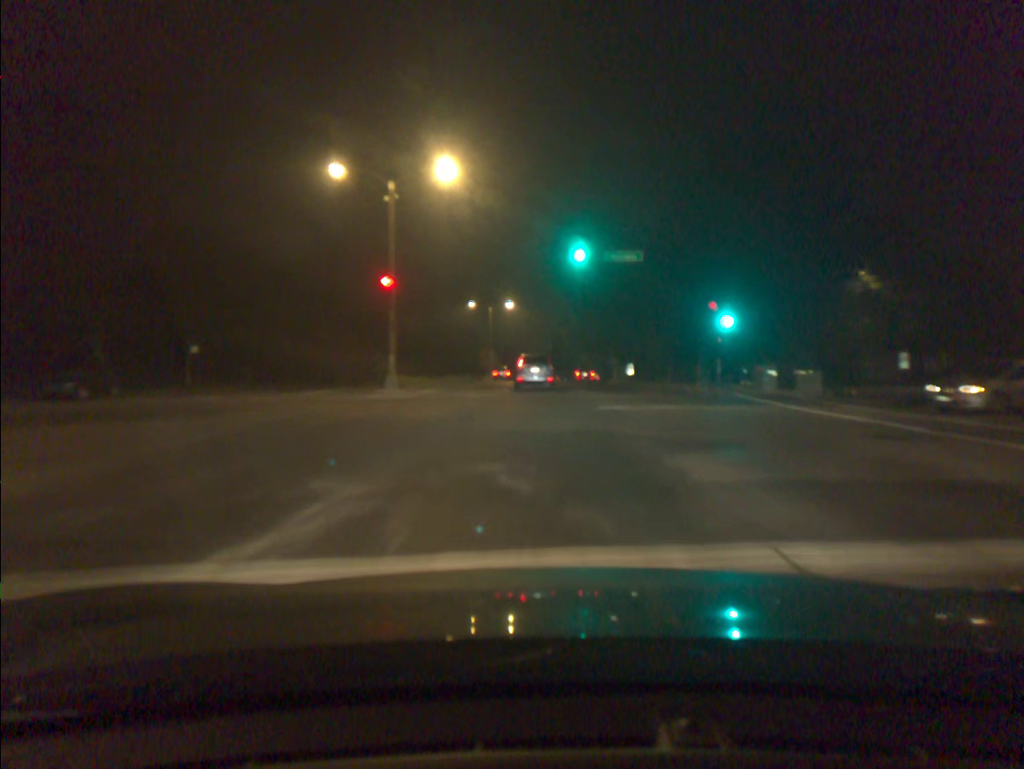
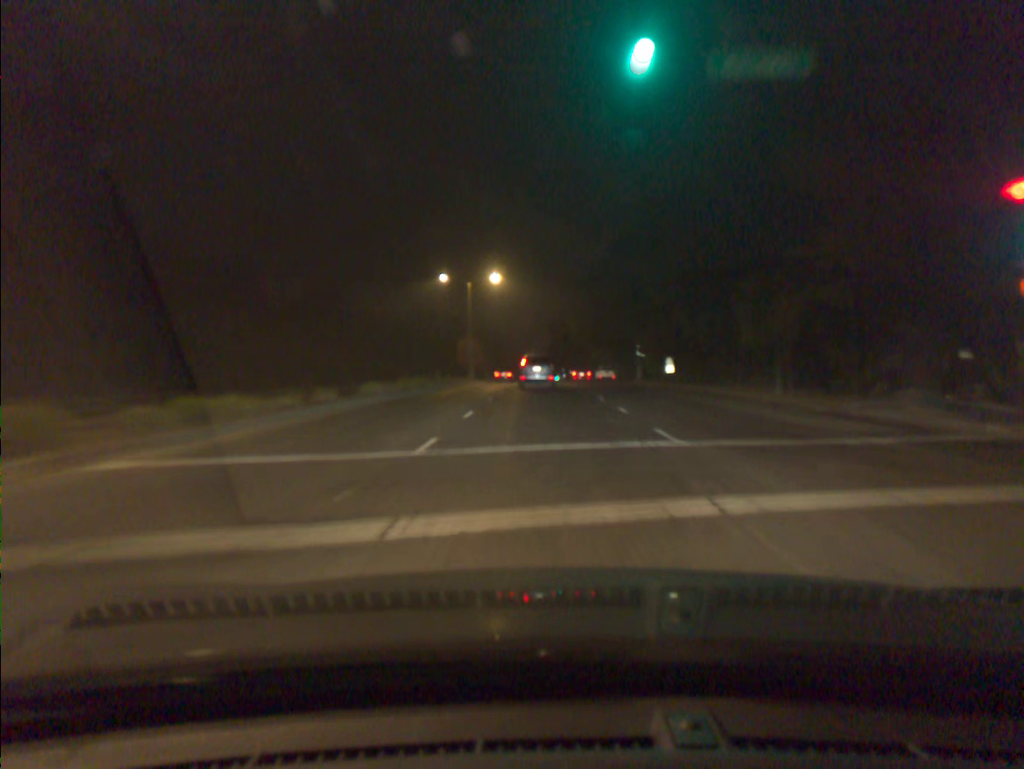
(+0.1, +23.9) m; 0°
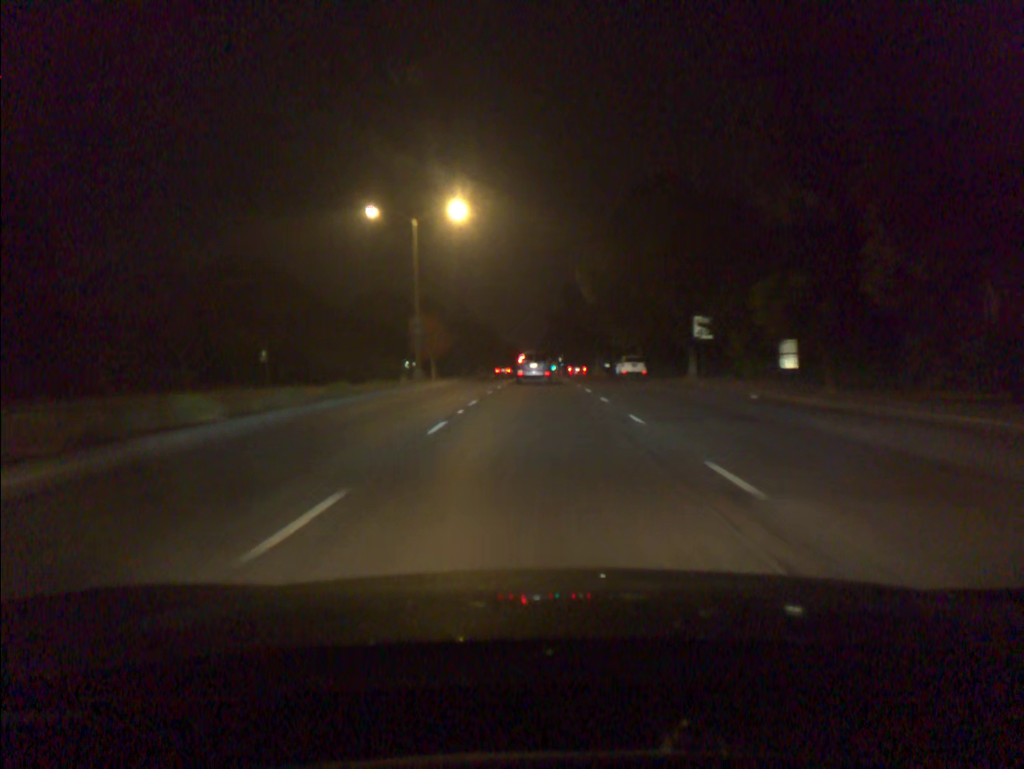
(+0.1, +25.6) m; 0°
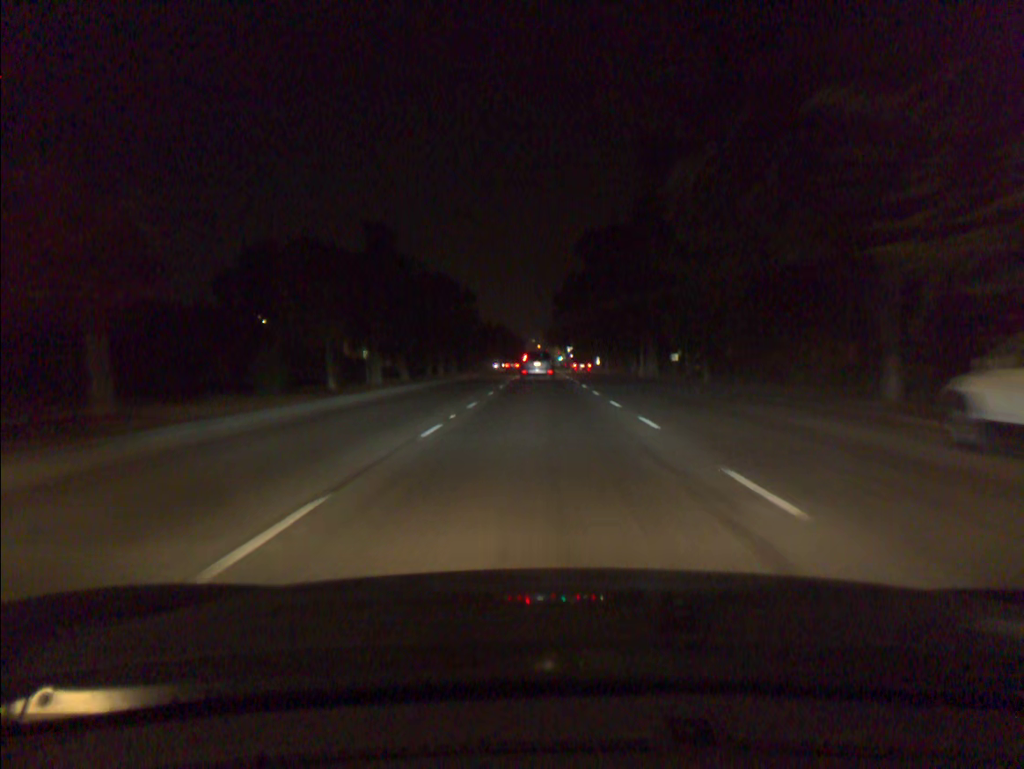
(-0.1, +44.9) m; 0°
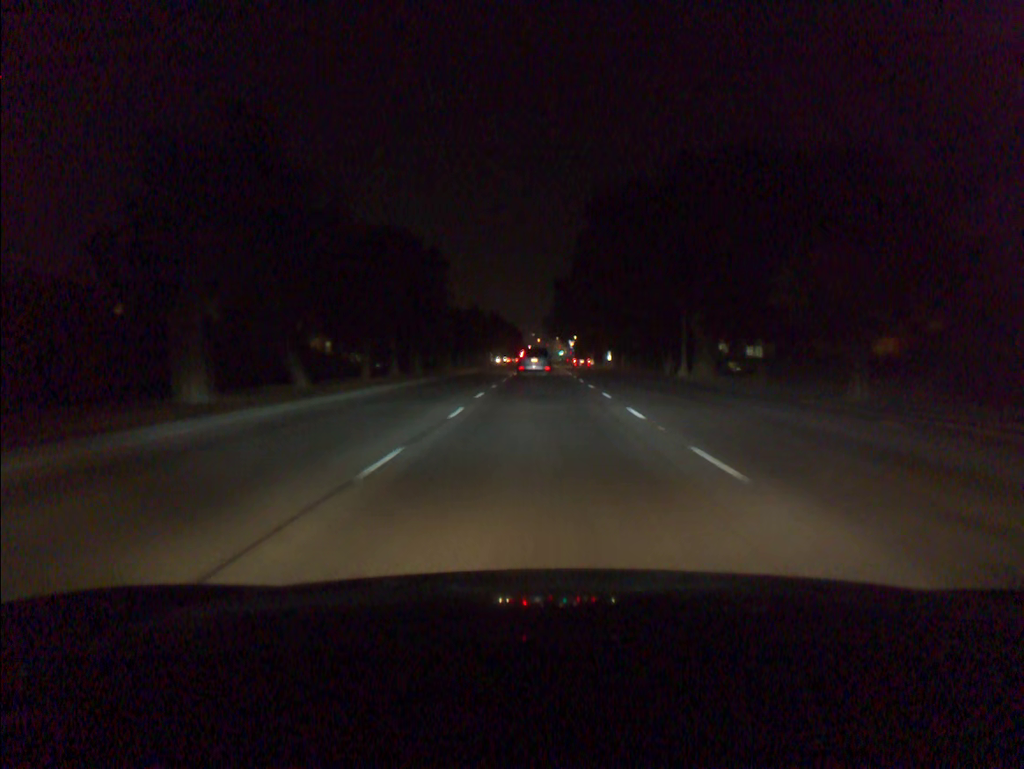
(0.0, +18.7) m; 0°
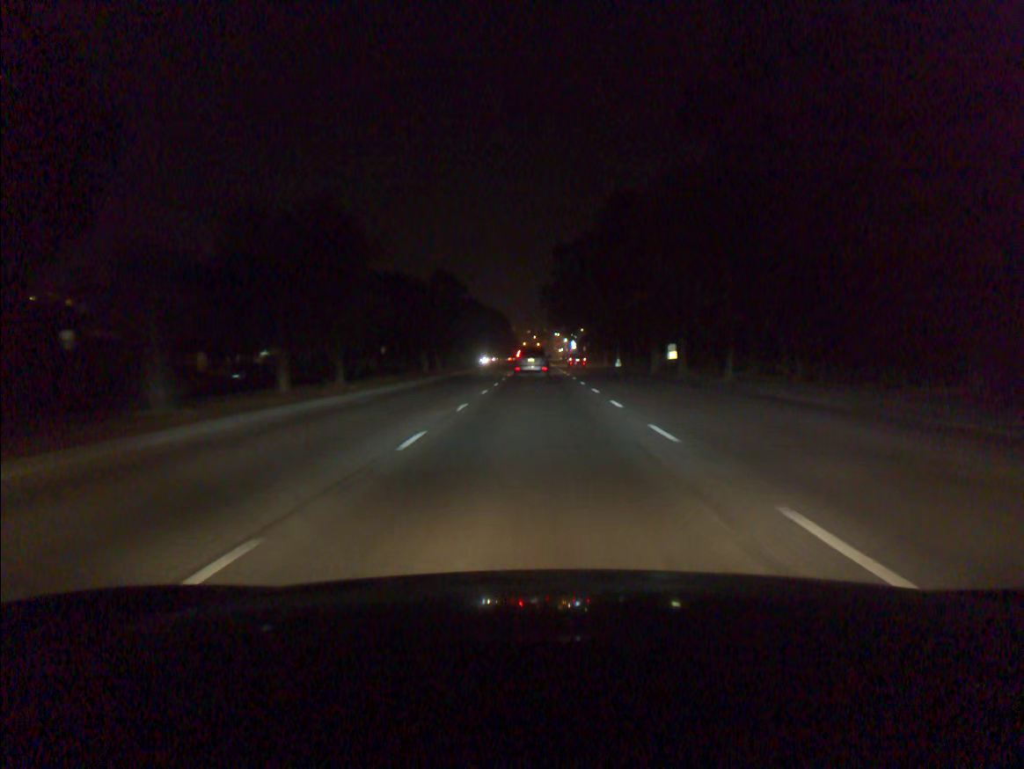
(+0.1, +47.5) m; 0°
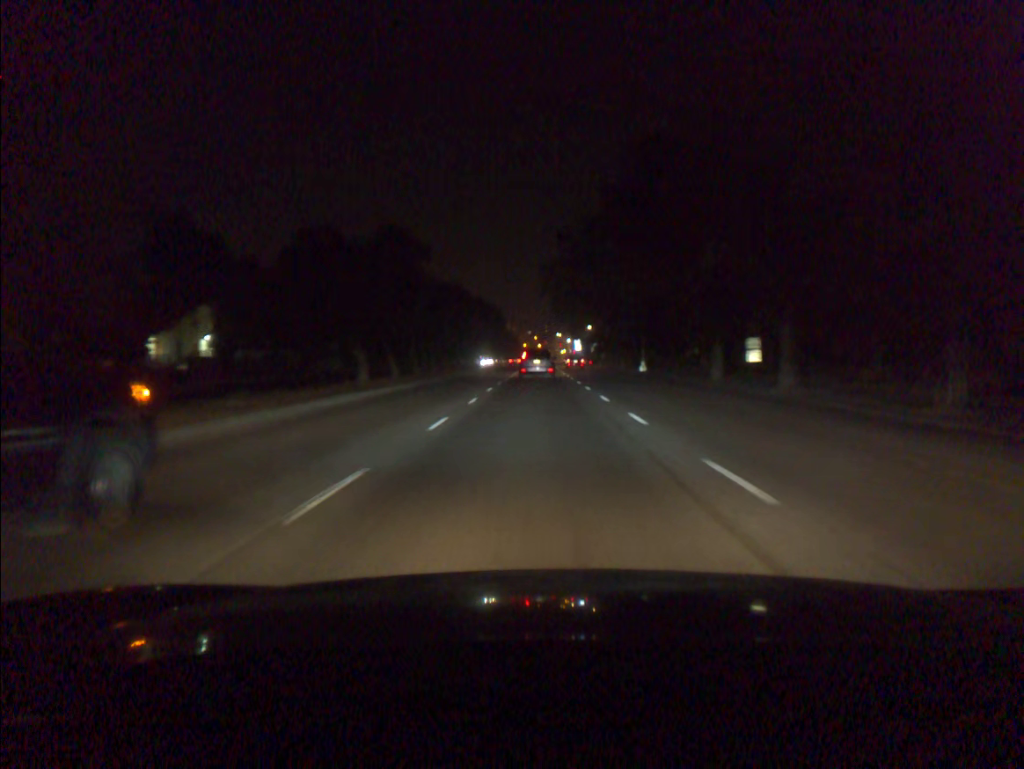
(0.0, +18.8) m; 0°
